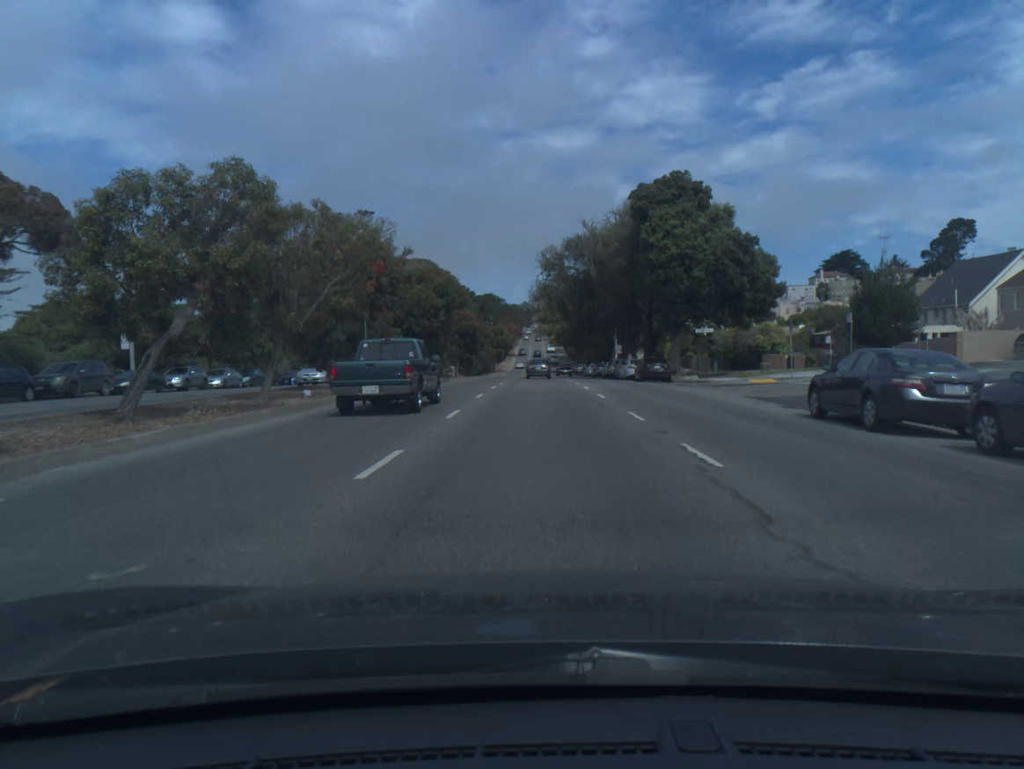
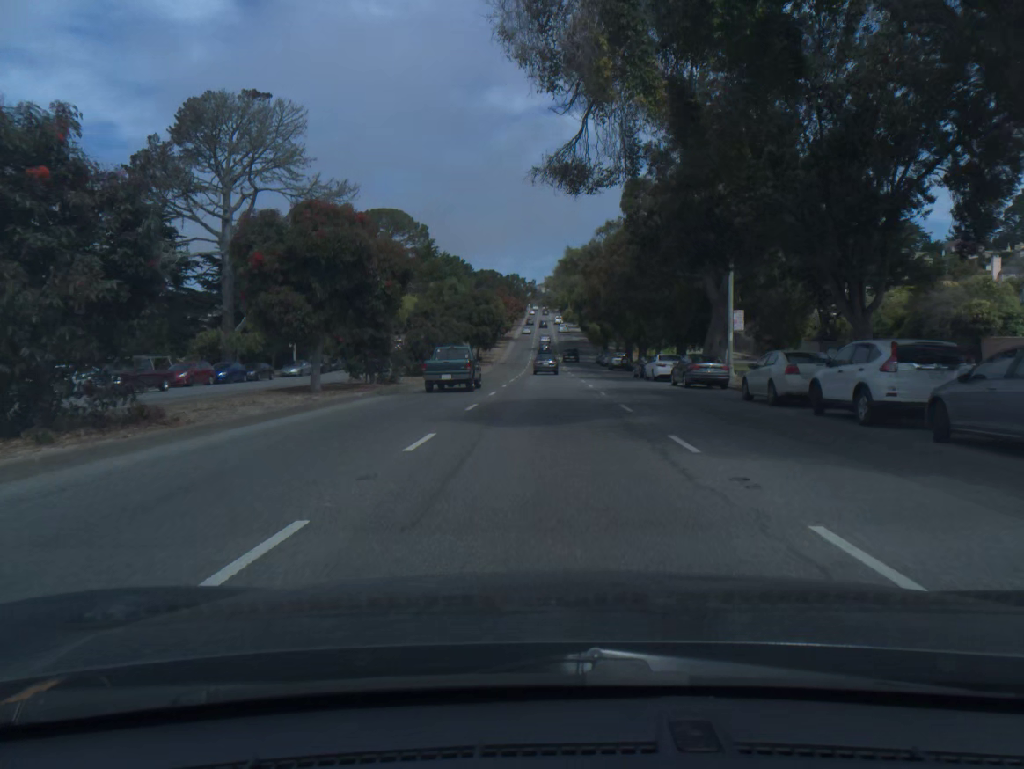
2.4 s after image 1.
(-0.2, +48.2) m; 0°
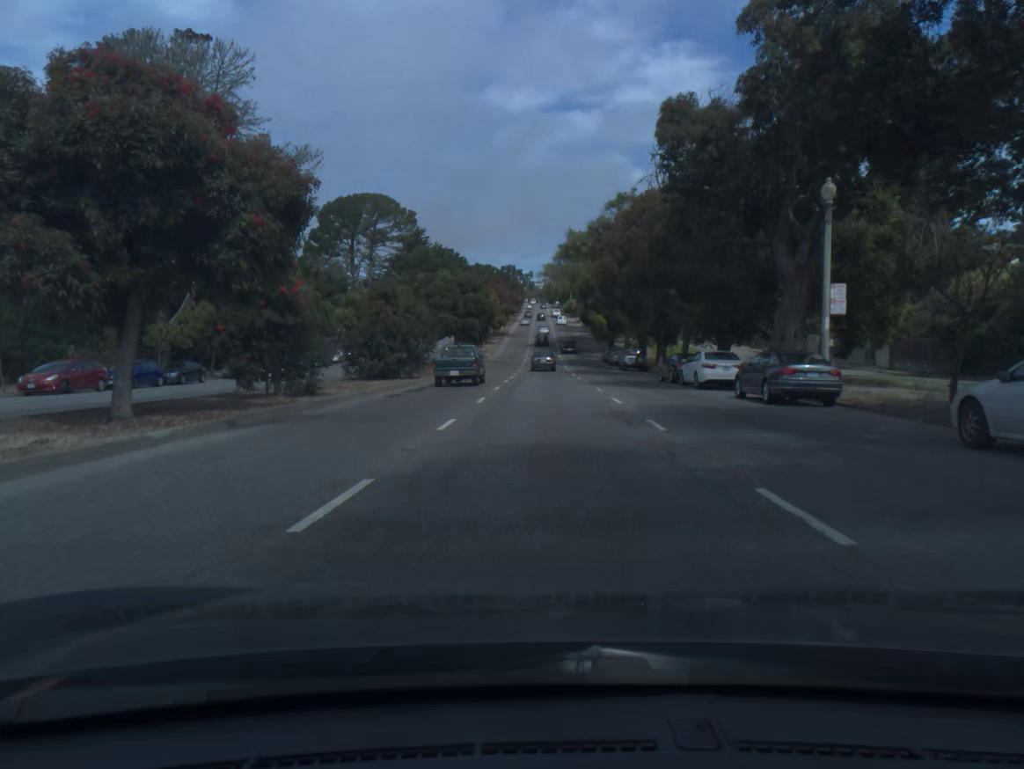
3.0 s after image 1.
(0.0, +12.3) m; 0°
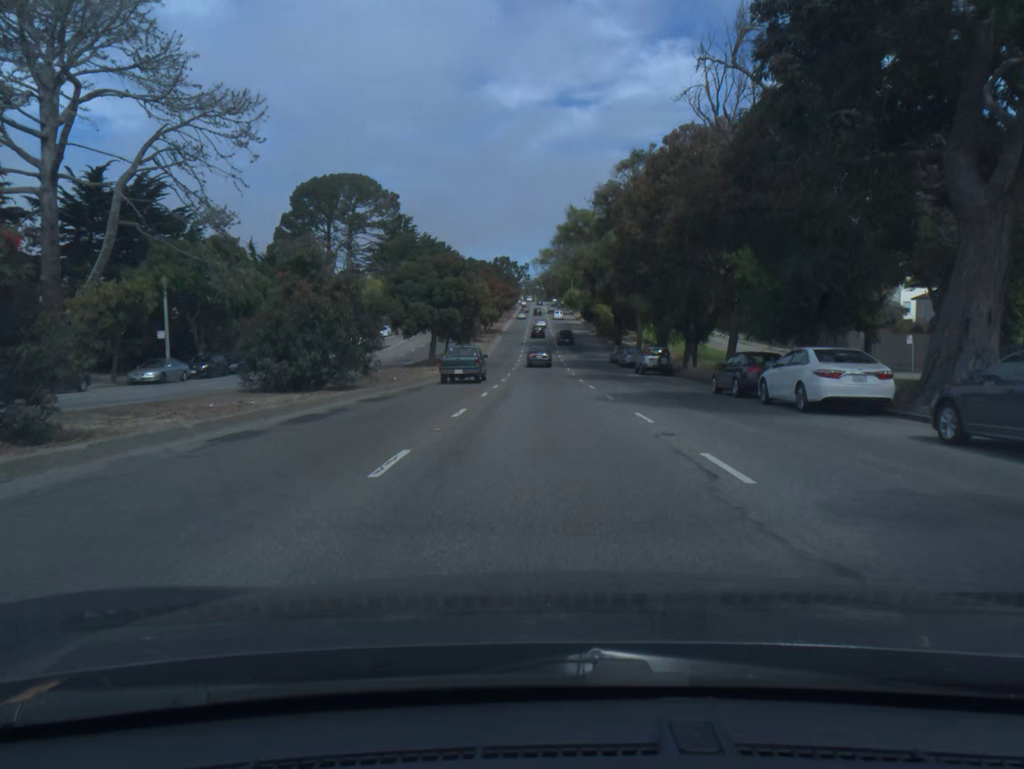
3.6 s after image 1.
(0.0, +12.3) m; 0°
